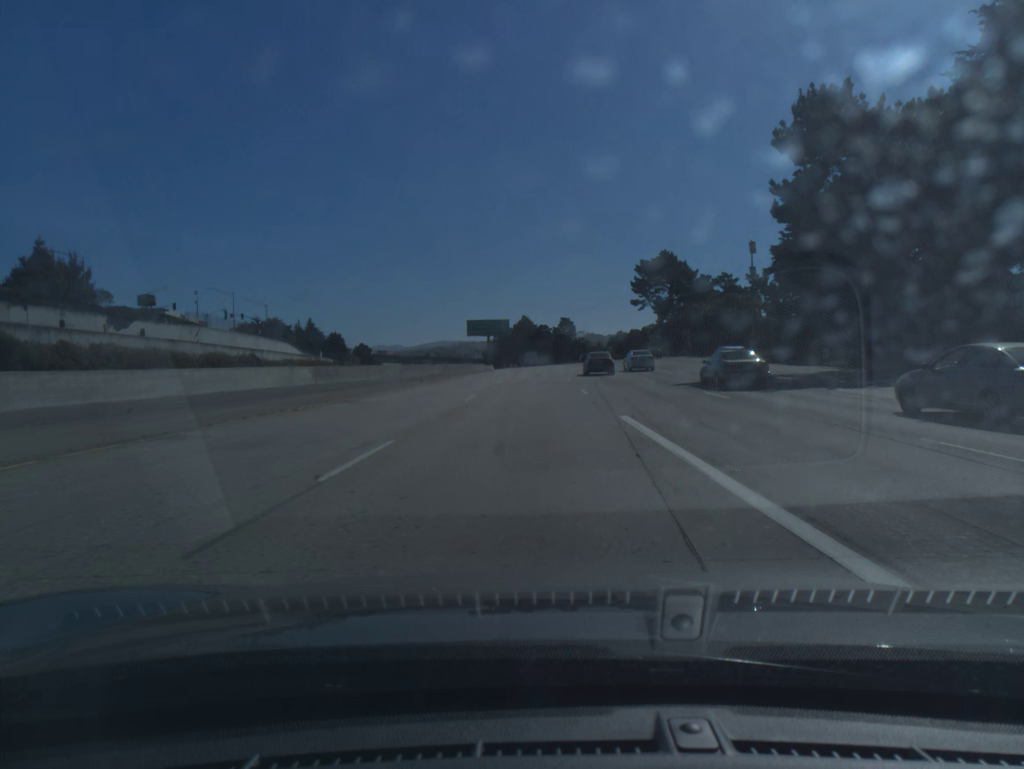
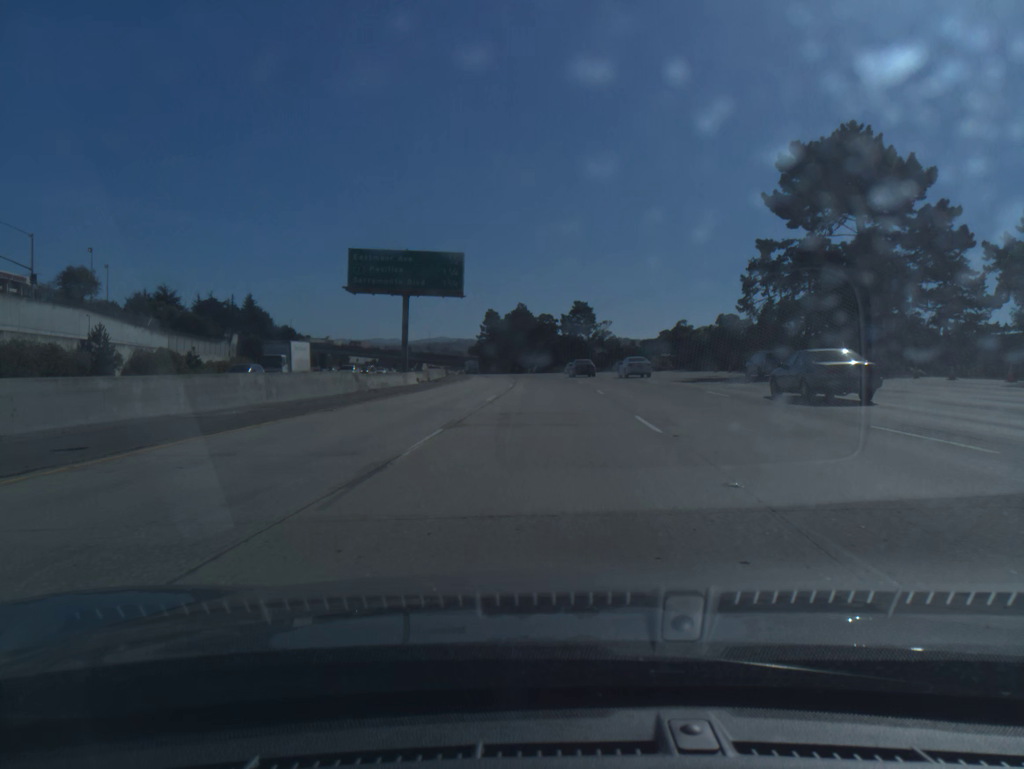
(-0.2, +86.5) m; 0°
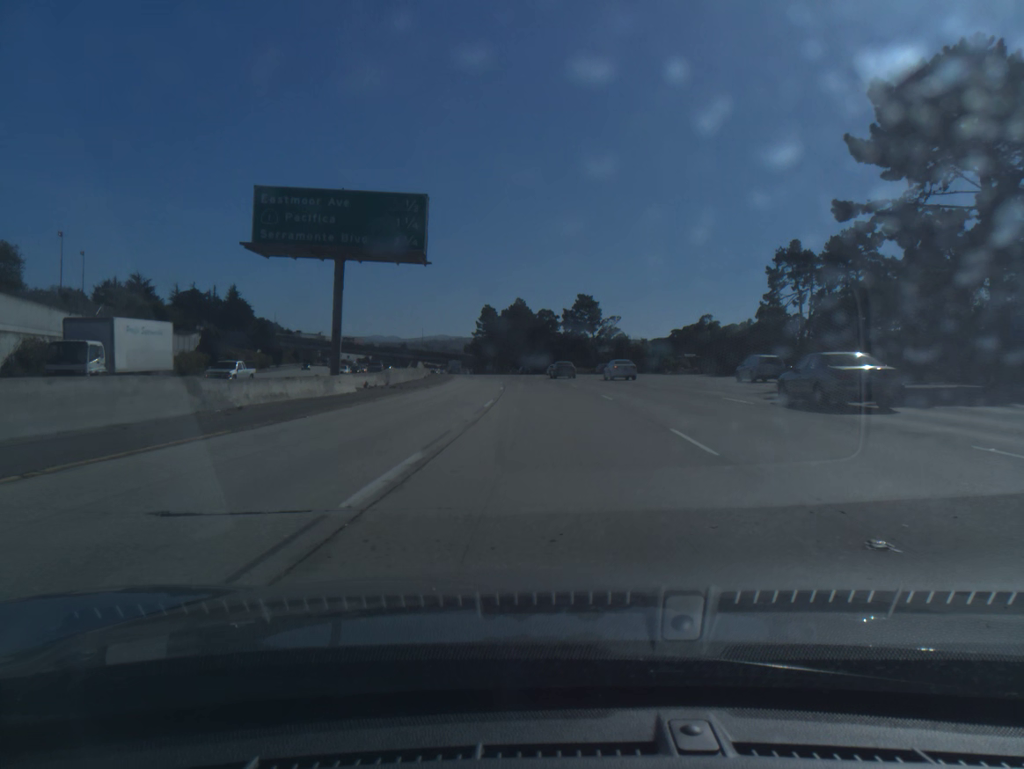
(0.0, +17.3) m; 0°
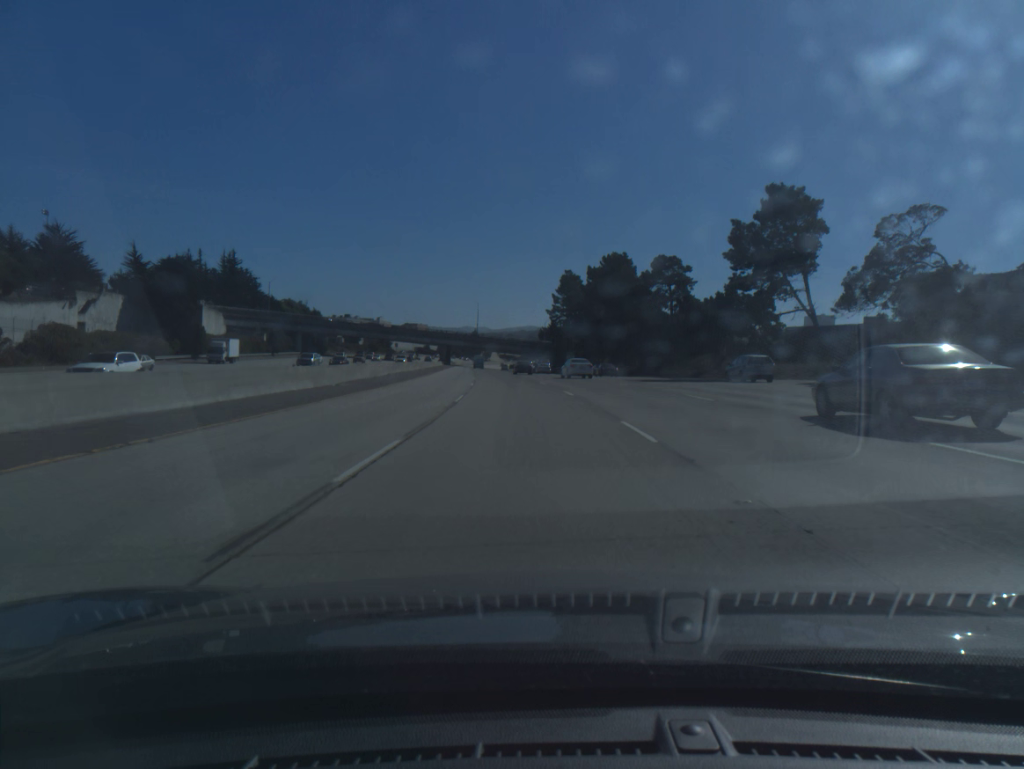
(-3.1, +86.4) m; -6°
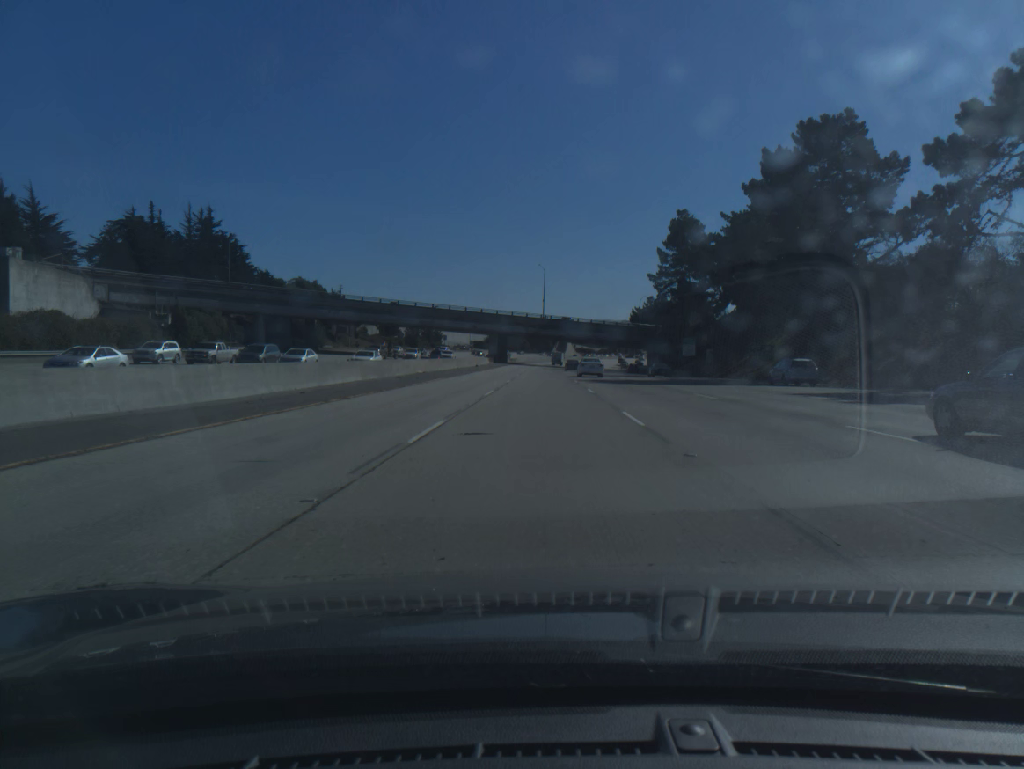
(-3.9, +69.6) m; -5°
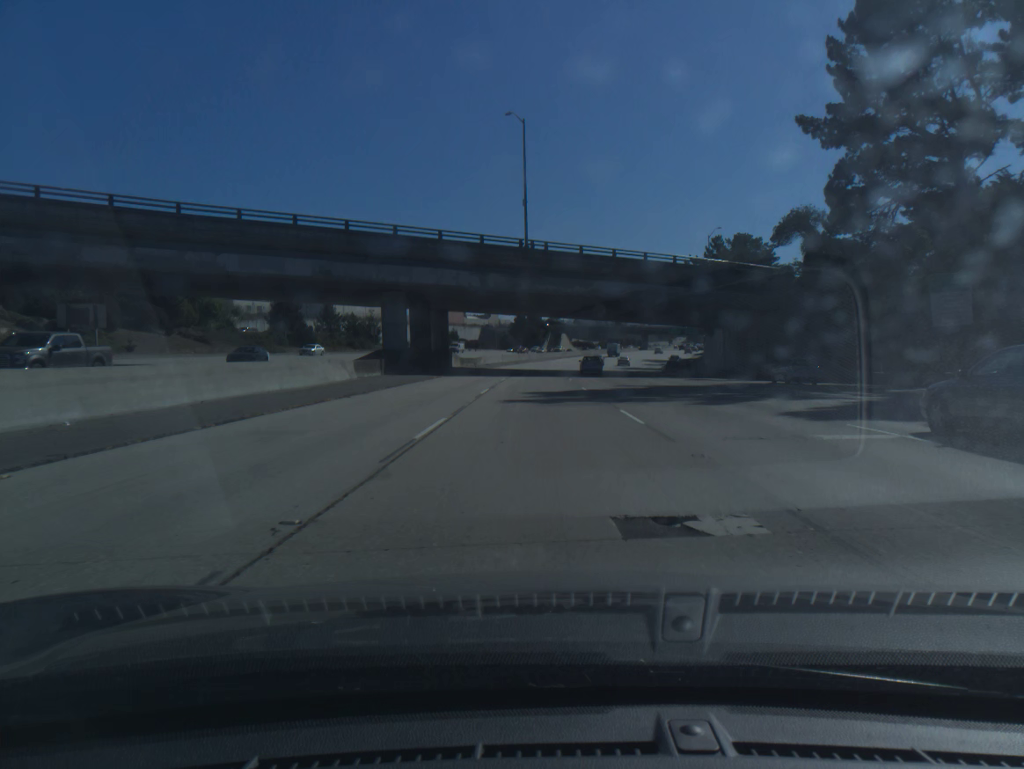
(+0.3, +87.3) m; +1°
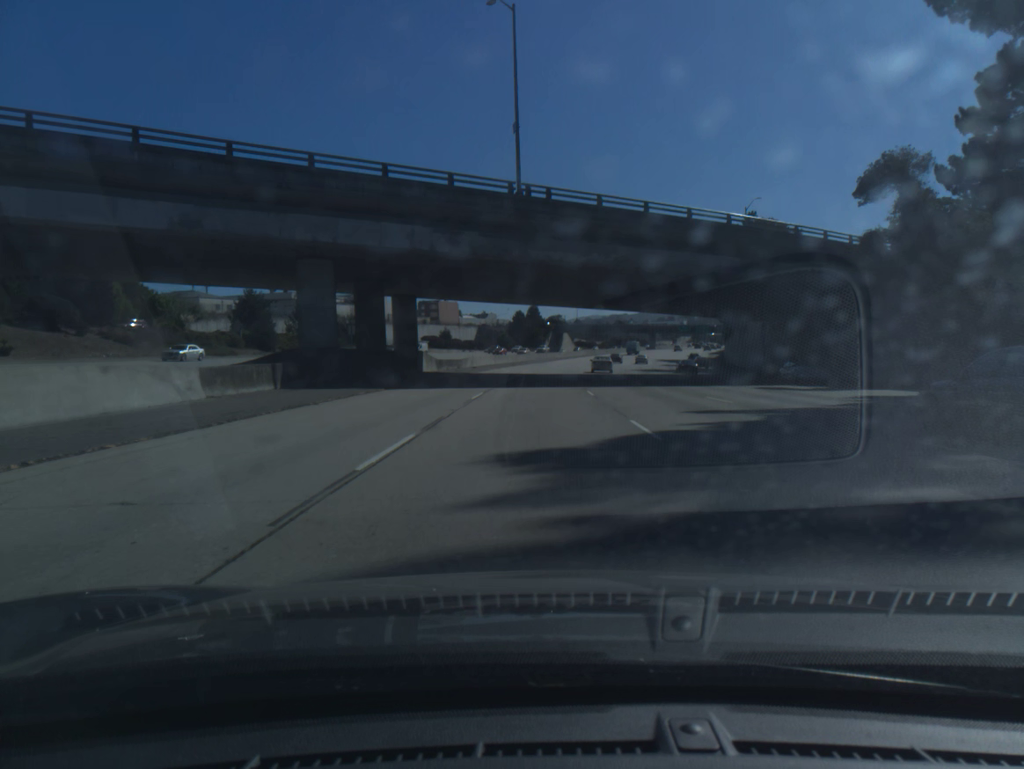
(0.0, +17.4) m; 0°
